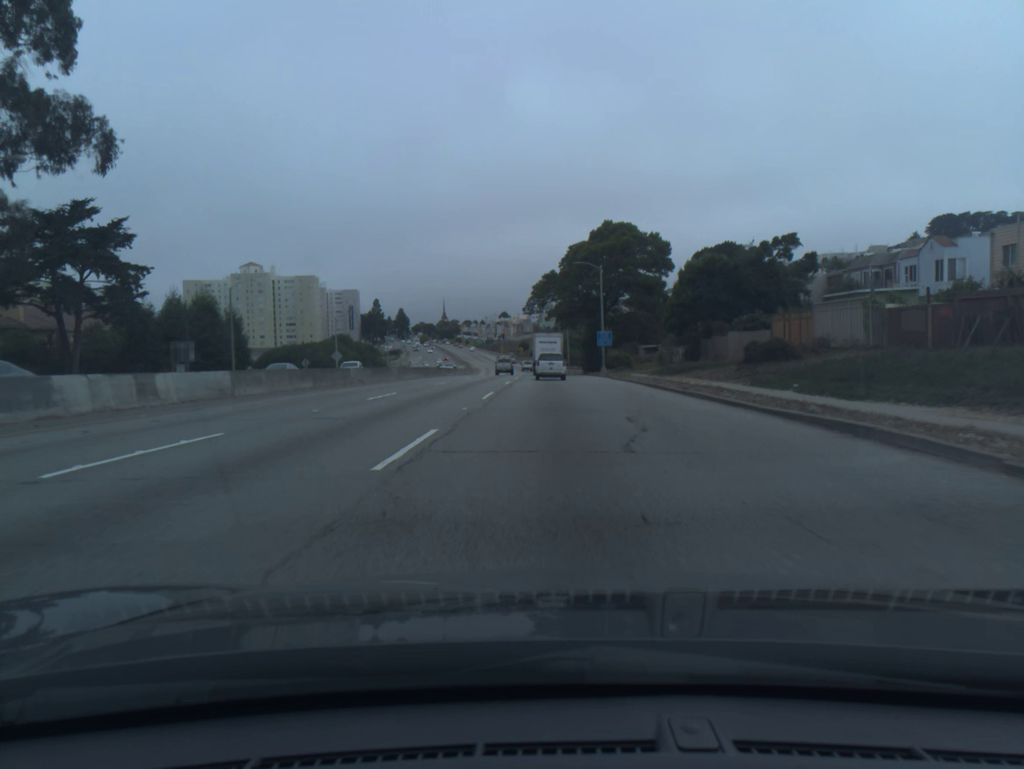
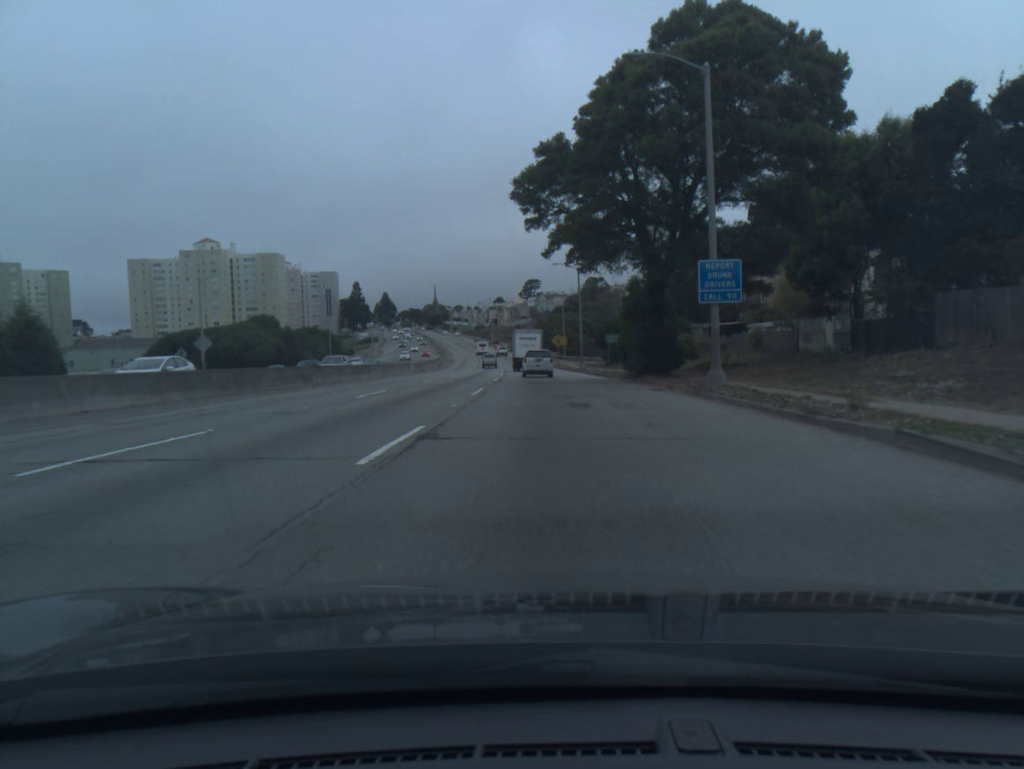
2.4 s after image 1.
(+0.3, +44.0) m; 0°
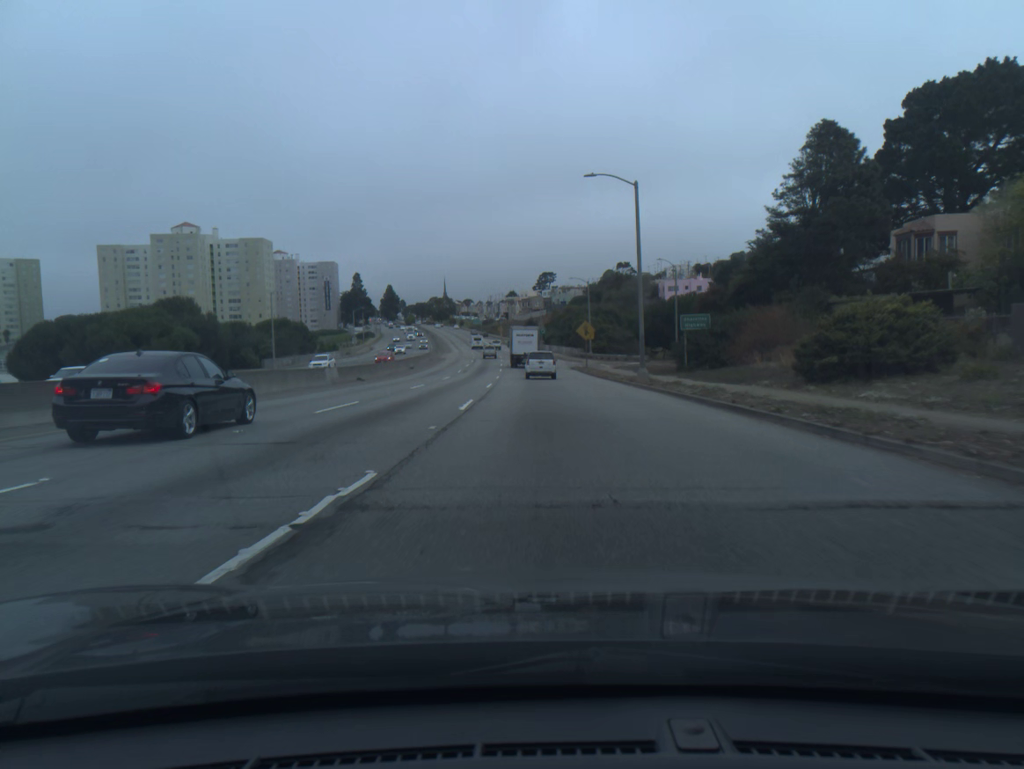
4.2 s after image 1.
(-0.4, +33.7) m; -1°
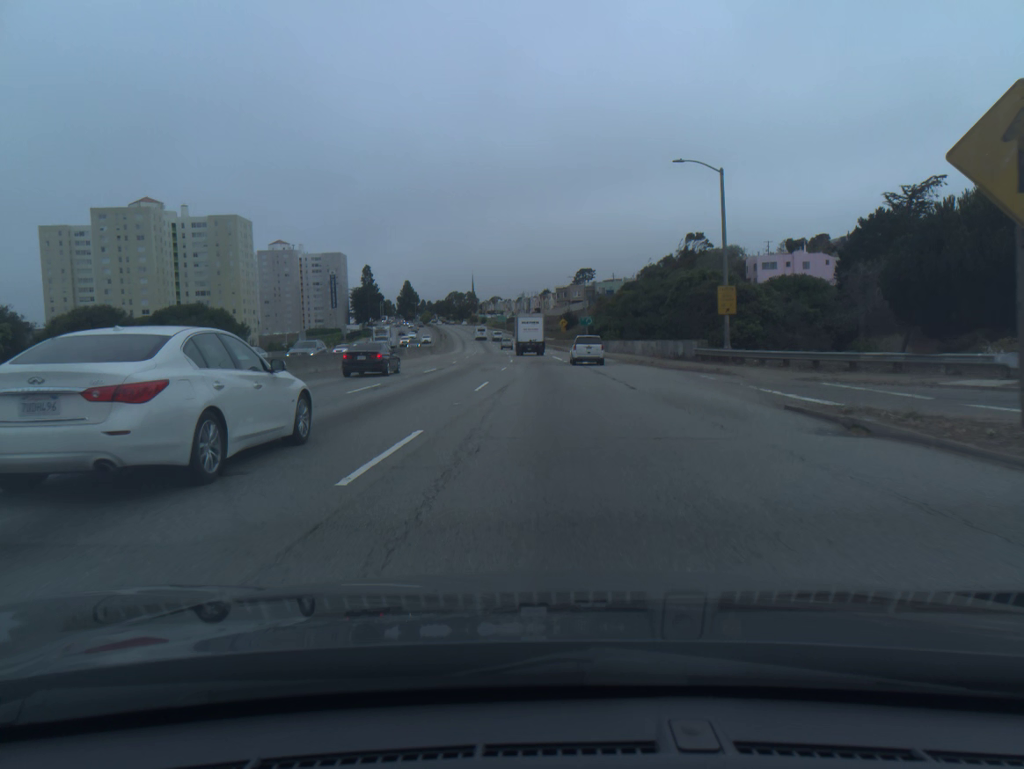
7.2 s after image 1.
(-1.0, +56.9) m; -2°
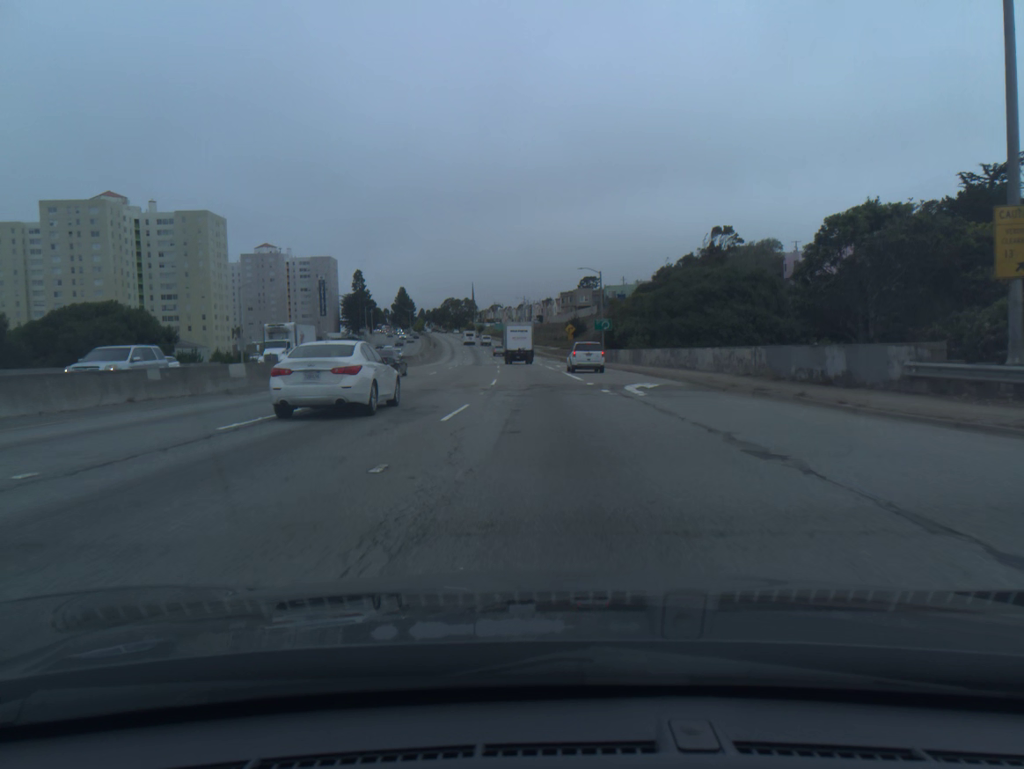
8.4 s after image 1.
(-0.1, +23.0) m; 0°
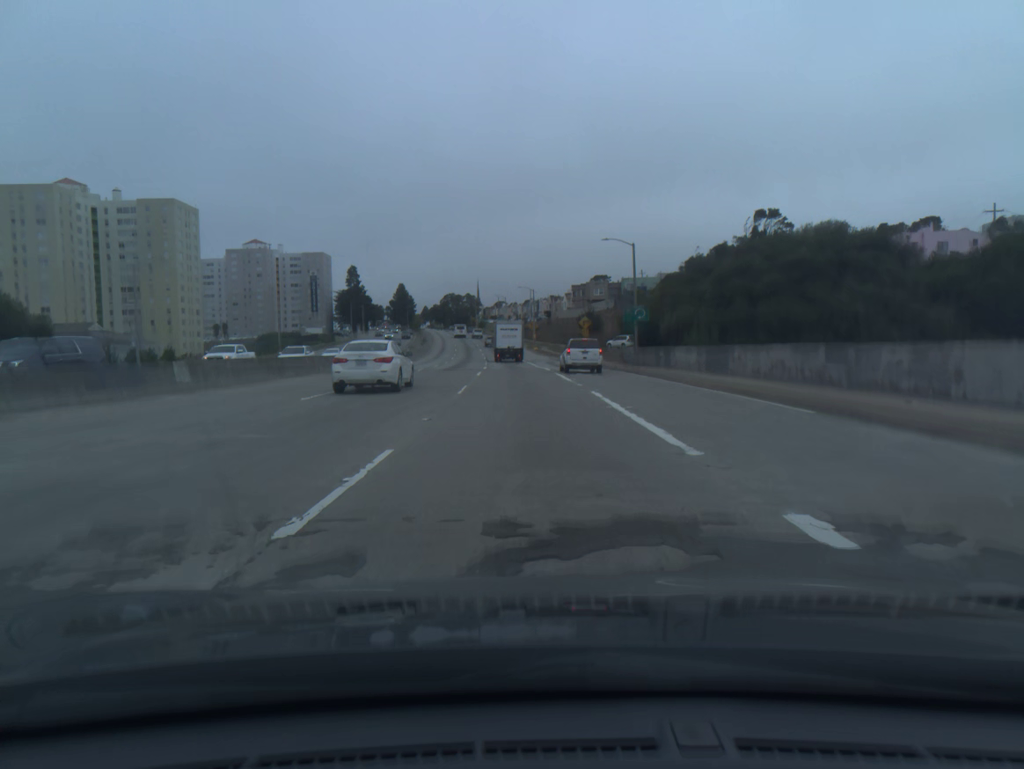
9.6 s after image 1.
(0.0, +23.2) m; 0°
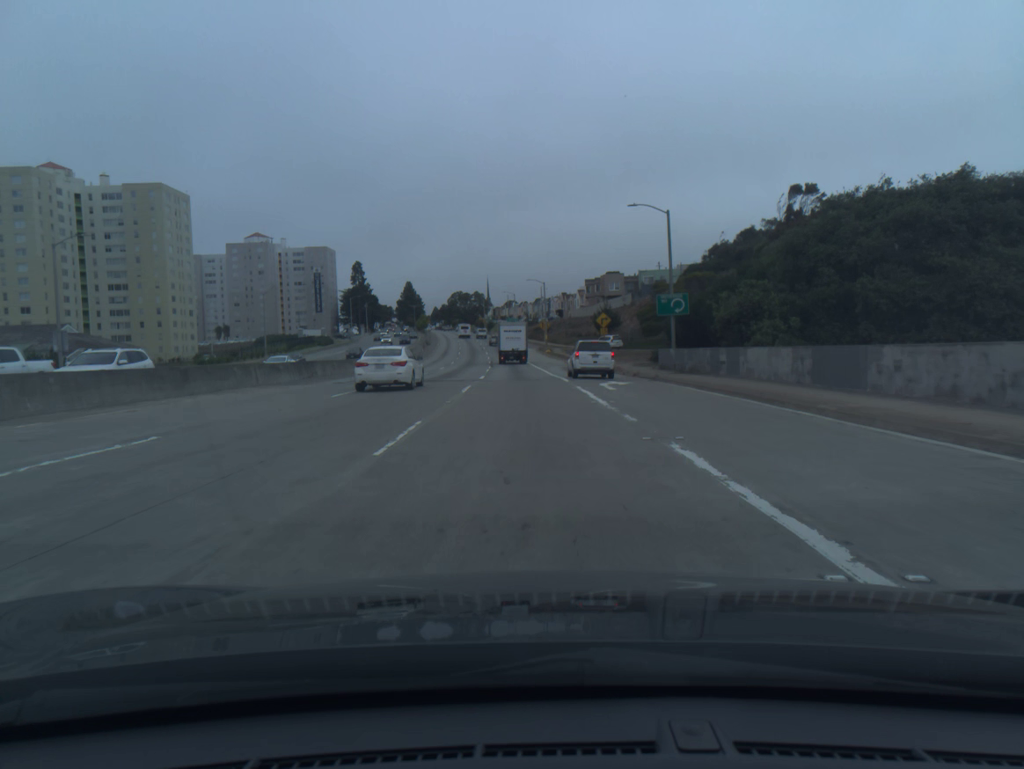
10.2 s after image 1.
(-0.1, +11.8) m; -1°
